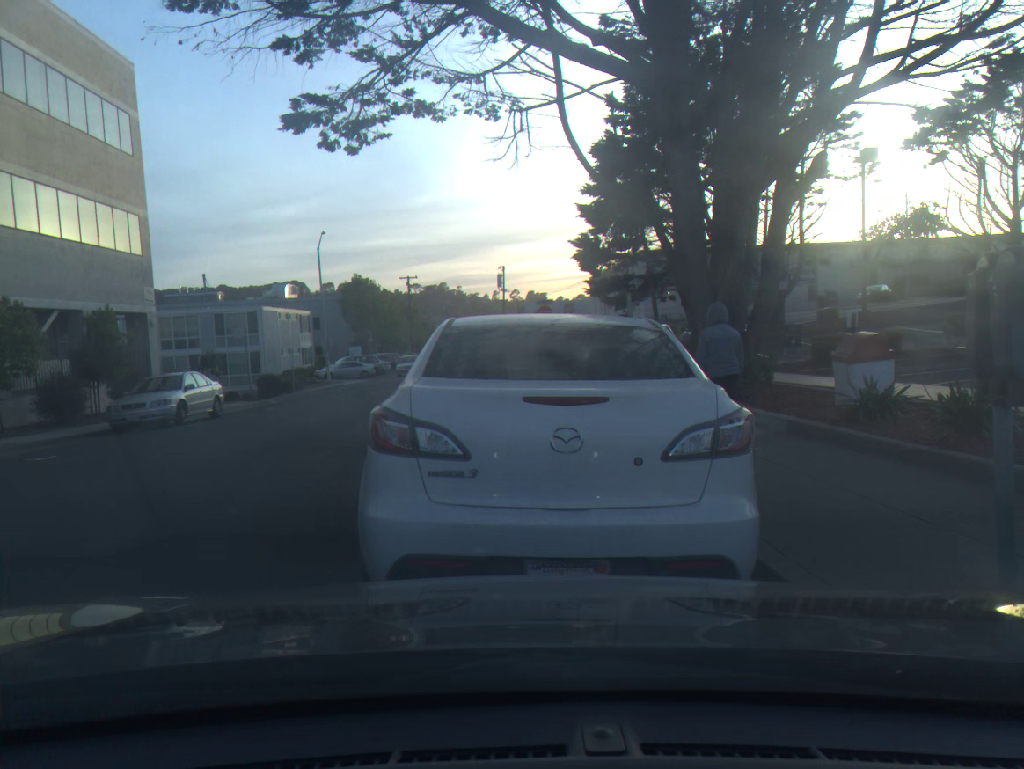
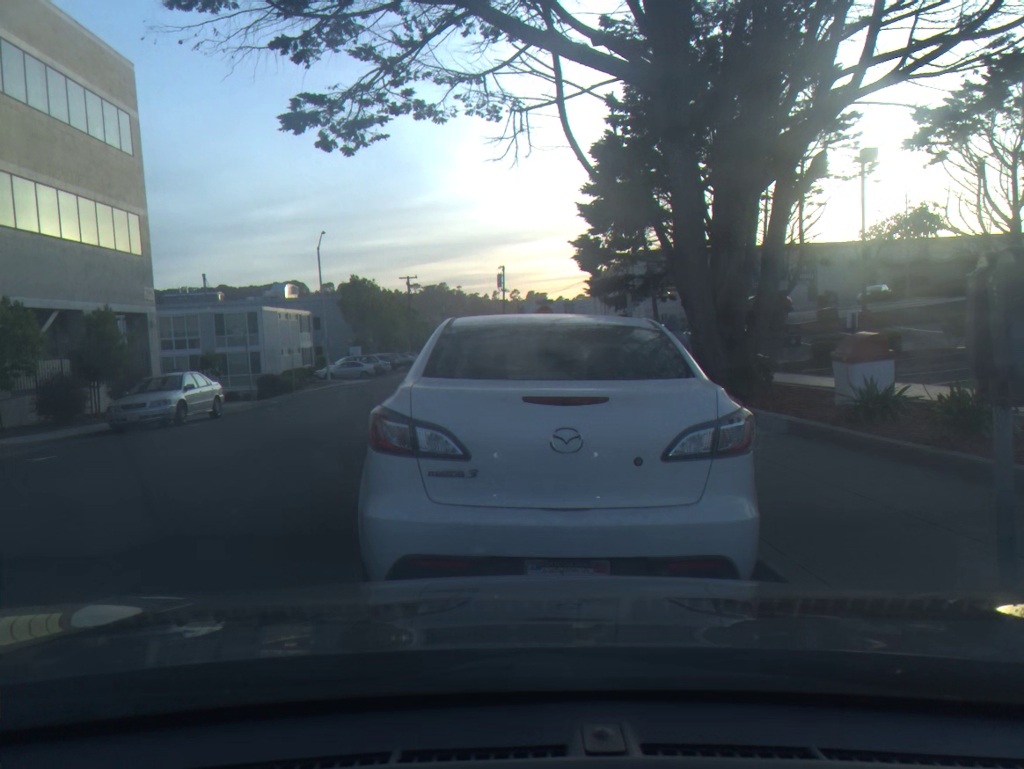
(0.0, 0.0) m; 0°
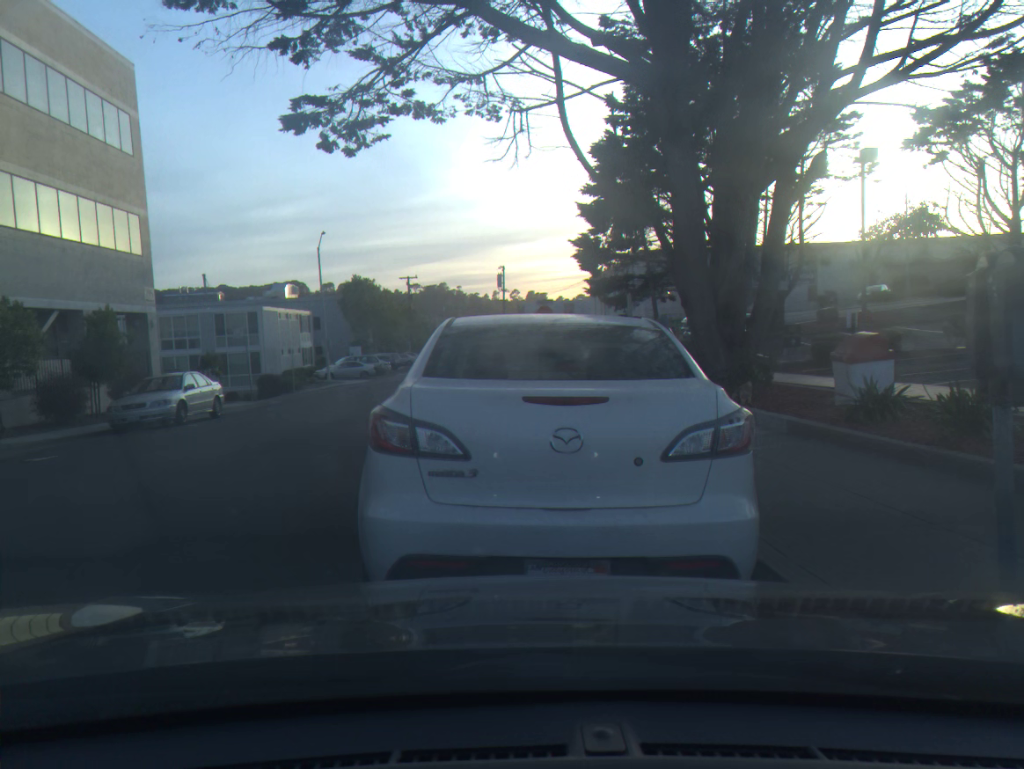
(0.0, 0.0) m; 0°
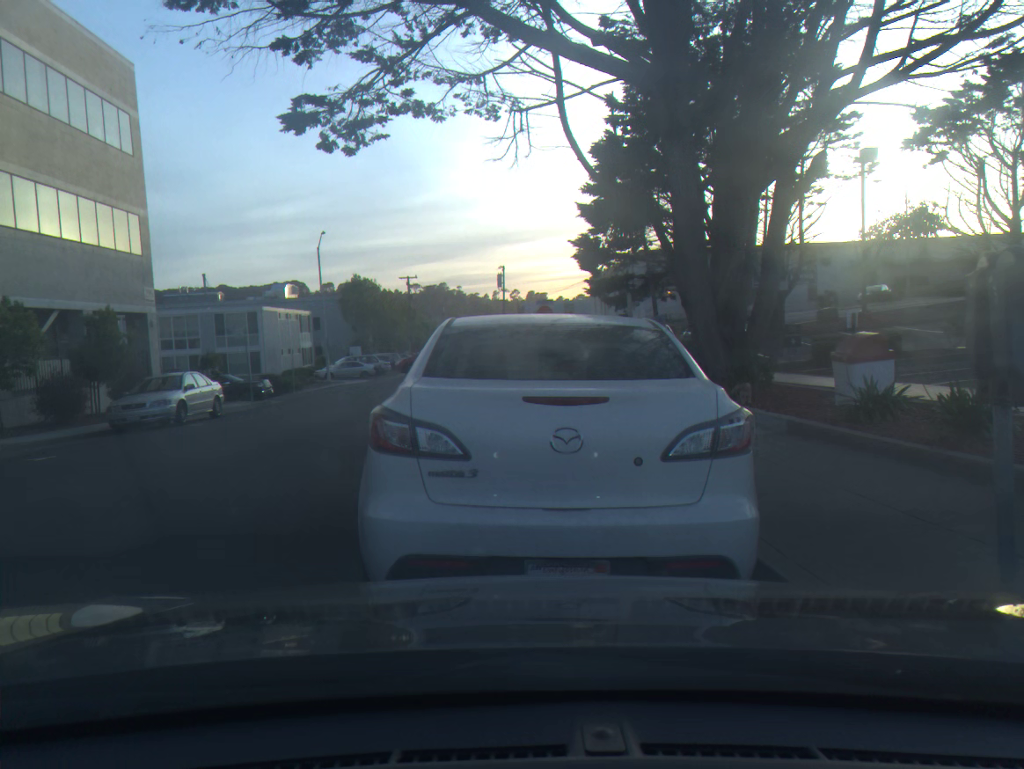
(0.0, 0.0) m; 0°
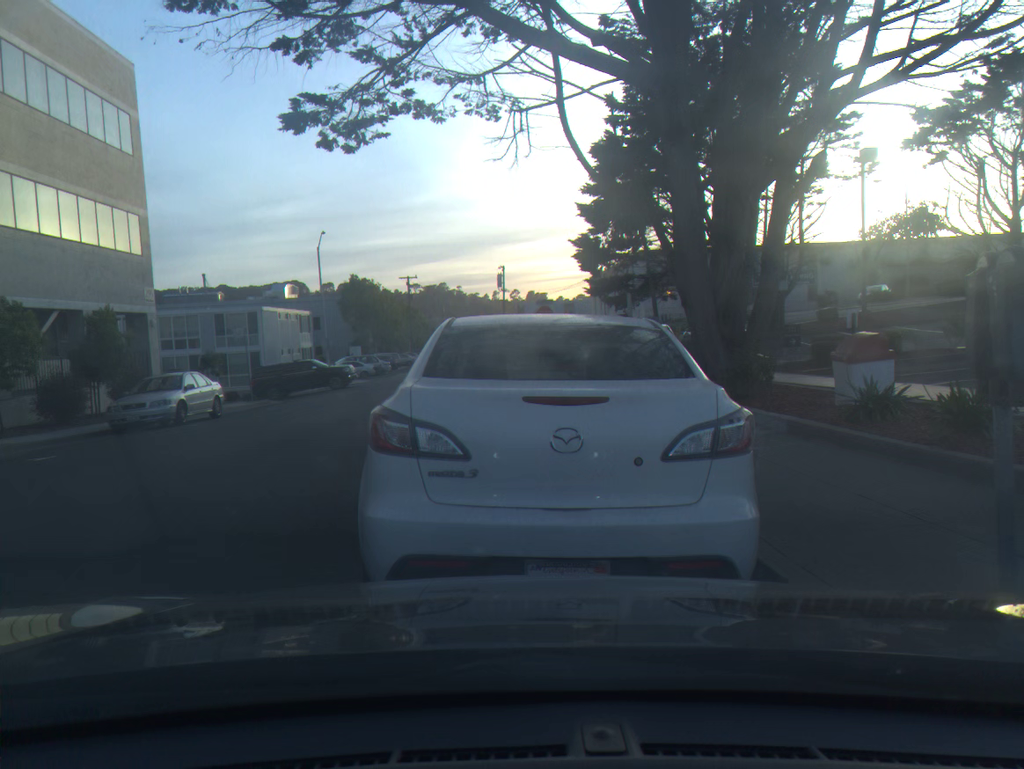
(0.0, 0.0) m; 0°
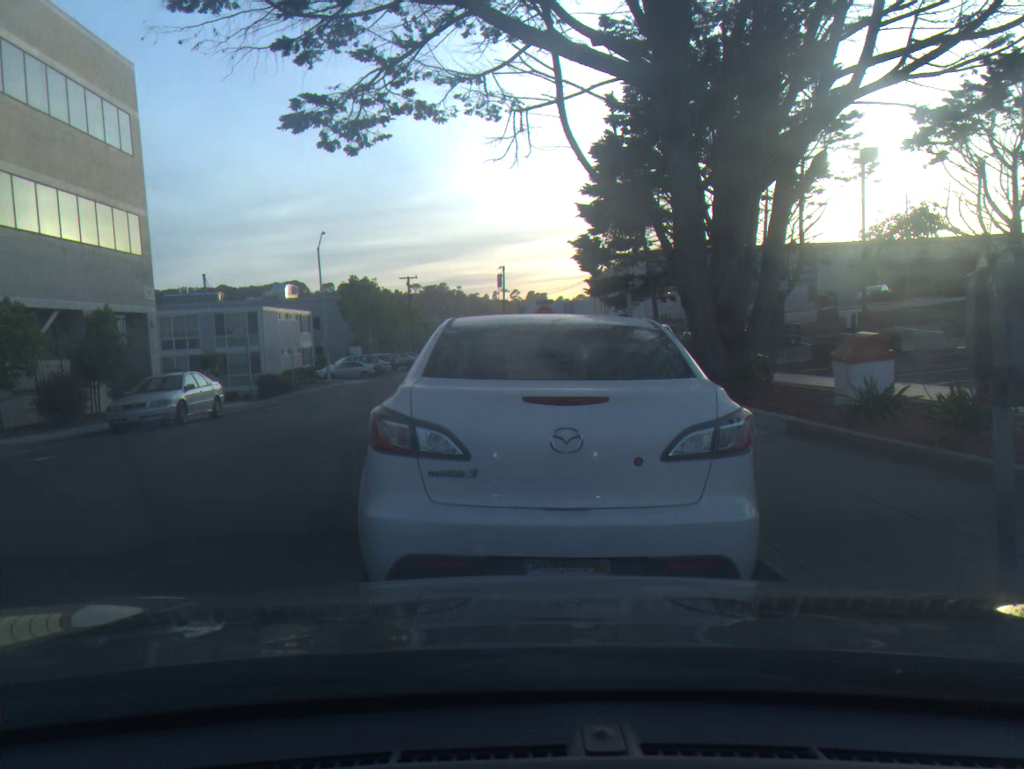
(0.0, -0.1) m; 0°
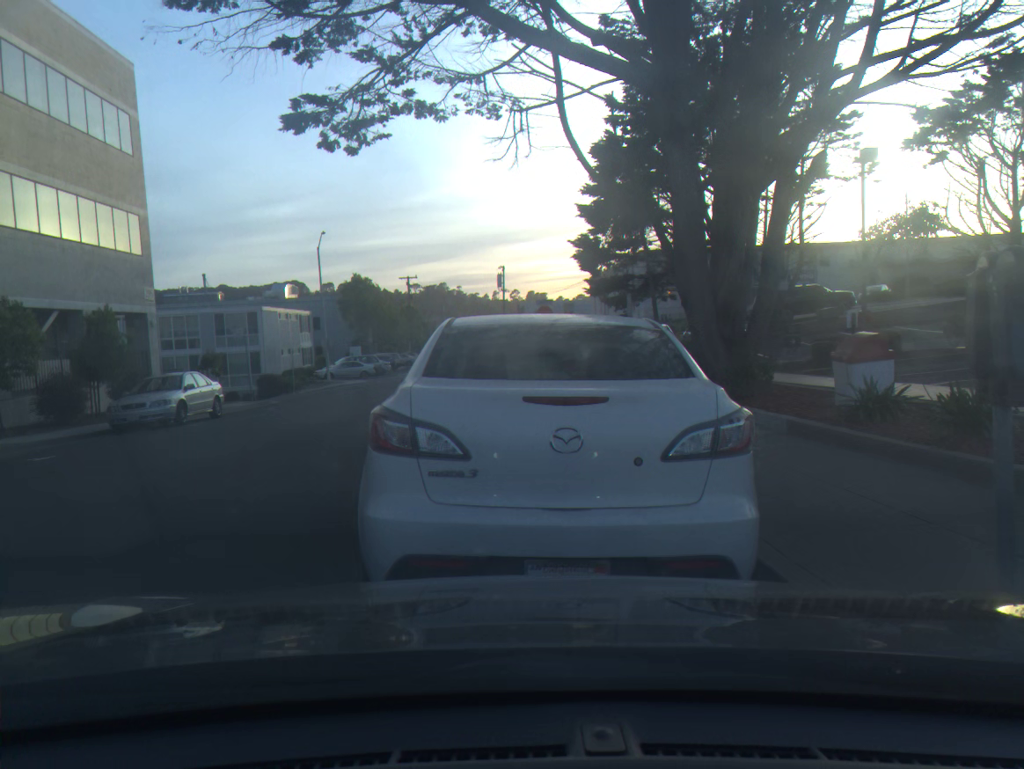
(0.0, 0.0) m; 0°
